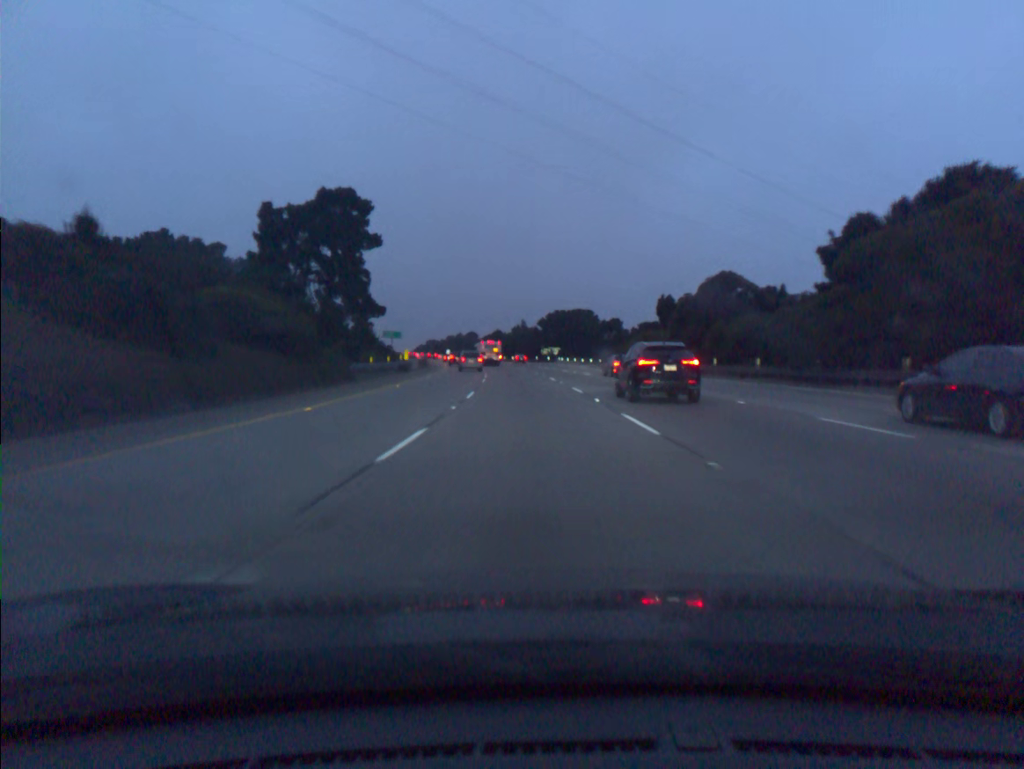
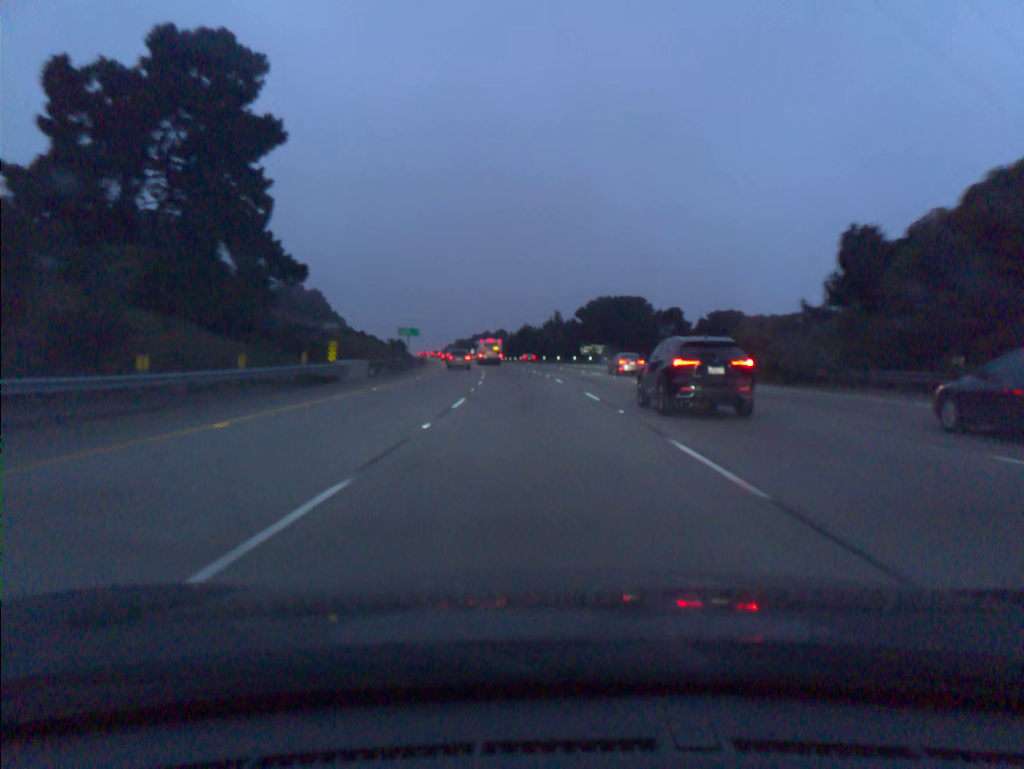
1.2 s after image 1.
(-0.7, +34.6) m; -2°
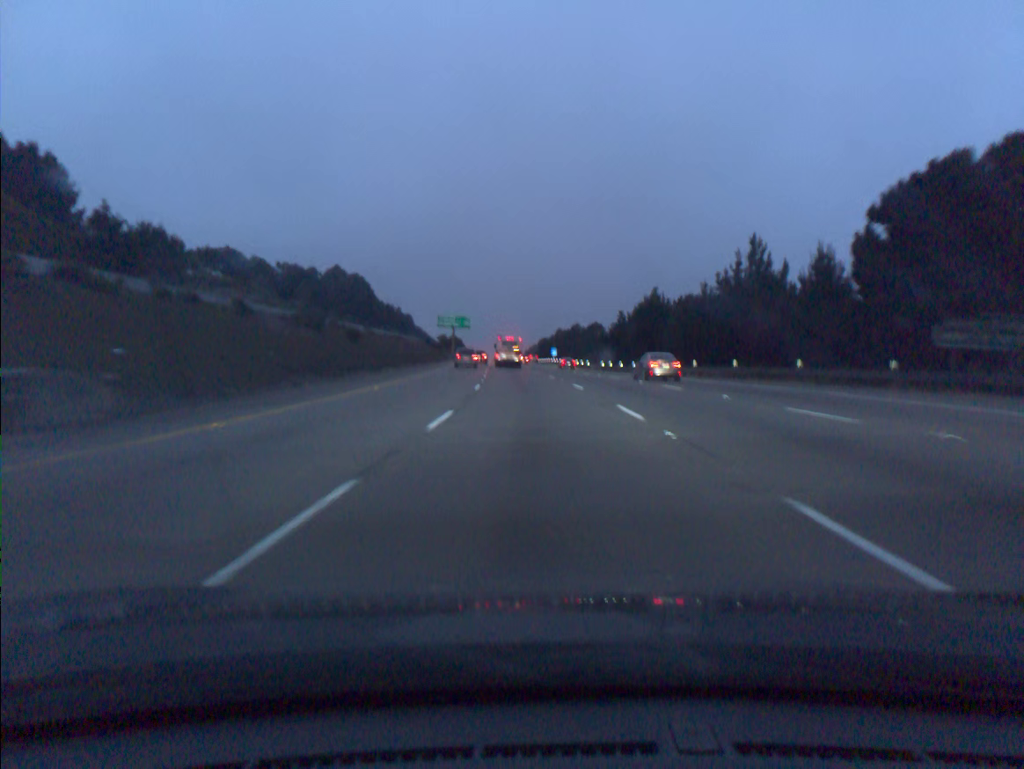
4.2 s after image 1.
(-5.2, +87.8) m; -7°
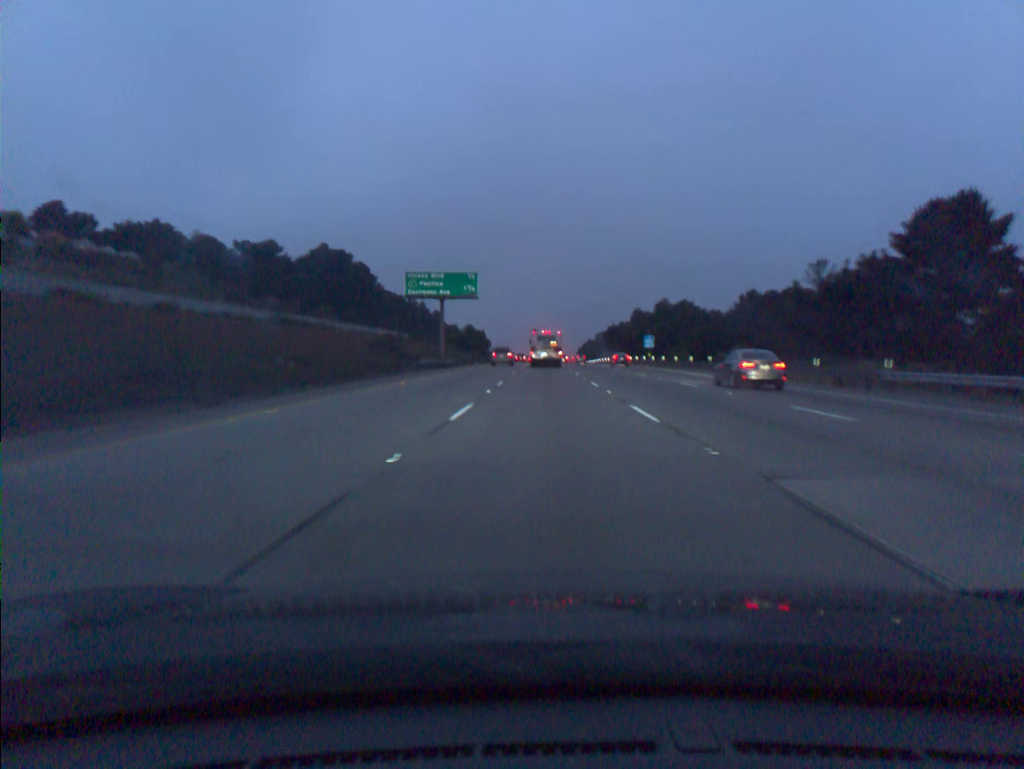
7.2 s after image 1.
(-3.9, +86.0) m; -4°
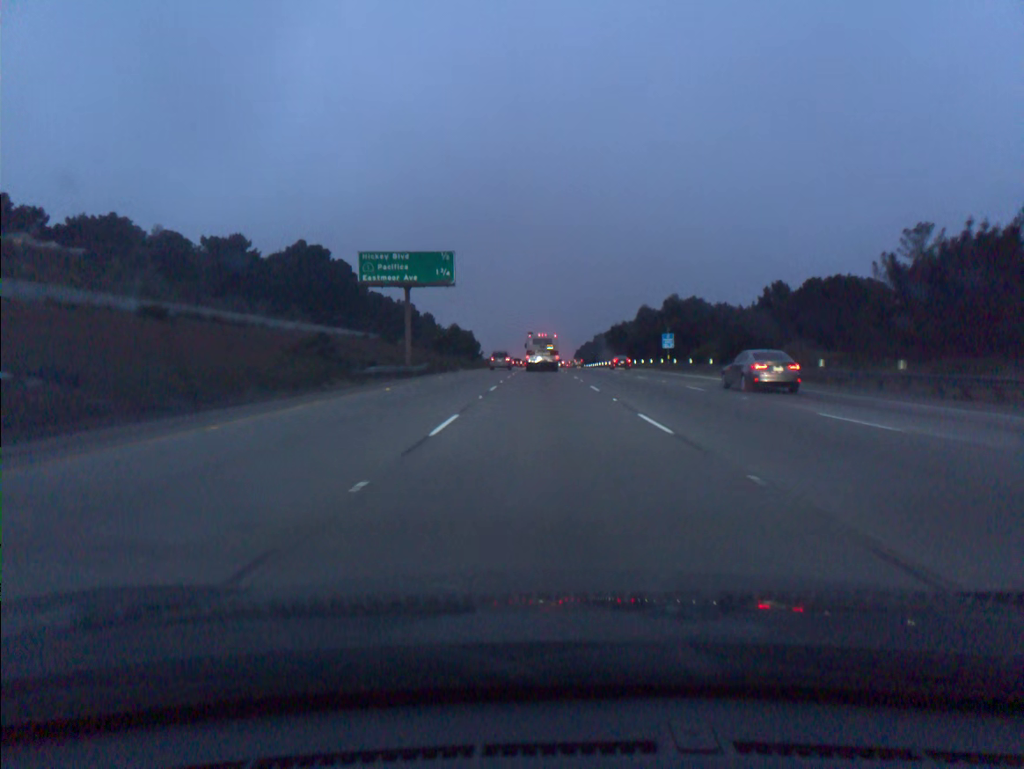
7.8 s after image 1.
(0.0, +16.6) m; 0°
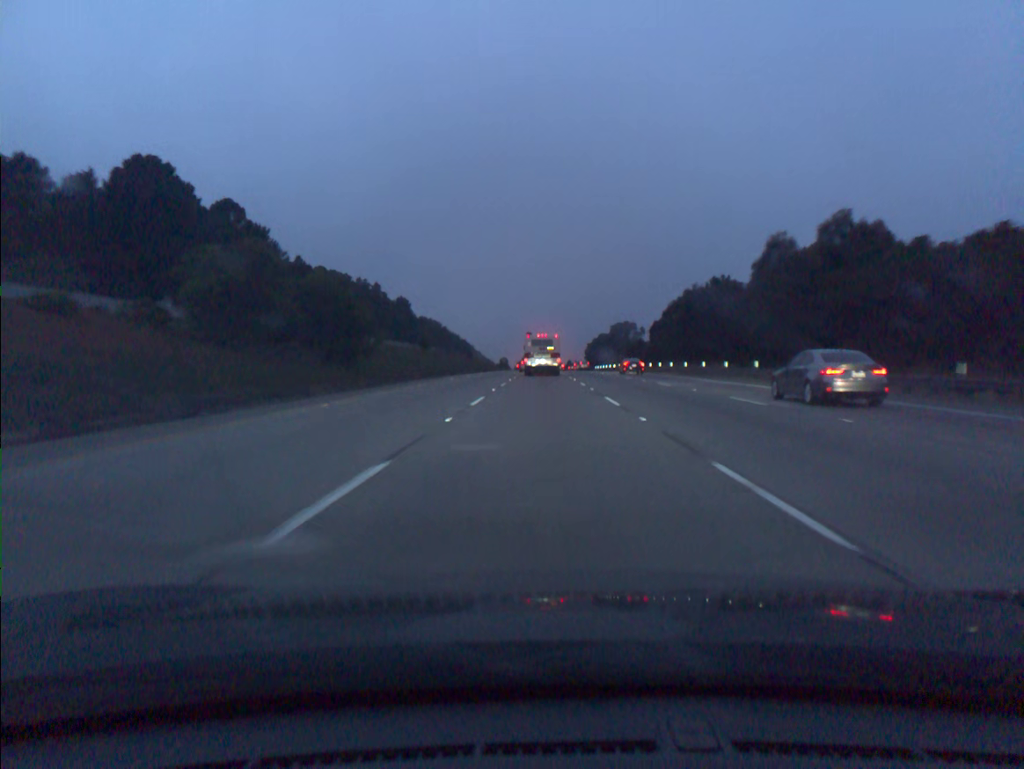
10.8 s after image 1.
(0.0, +80.3) m; 0°
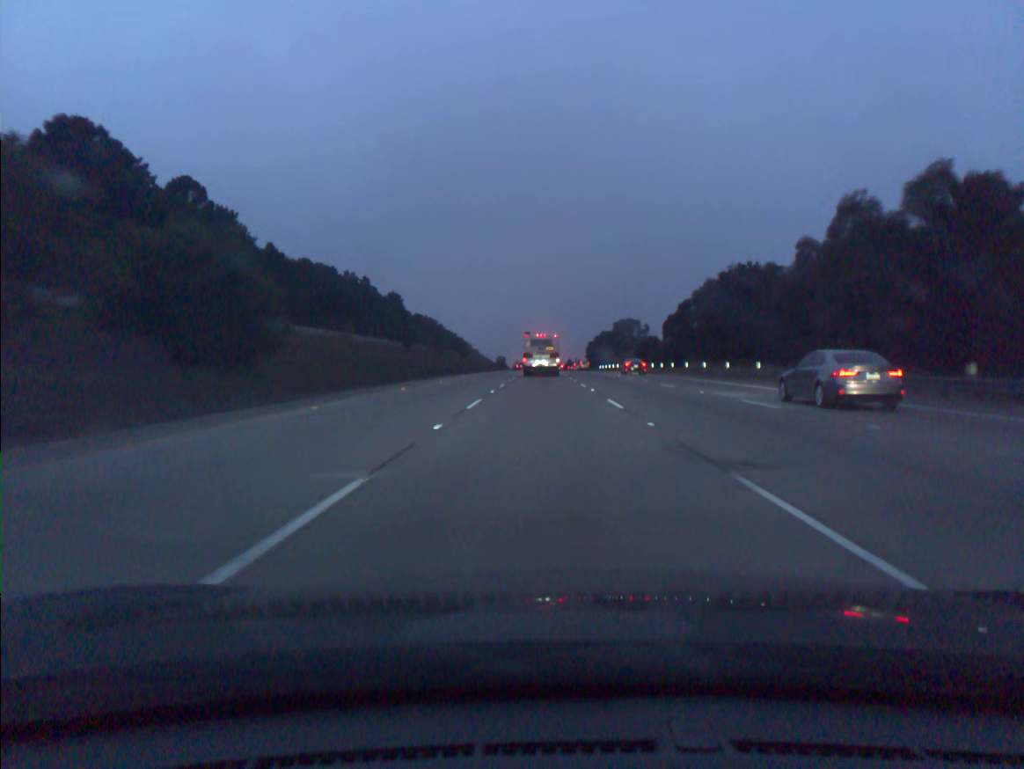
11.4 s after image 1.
(0.0, +15.7) m; 0°
